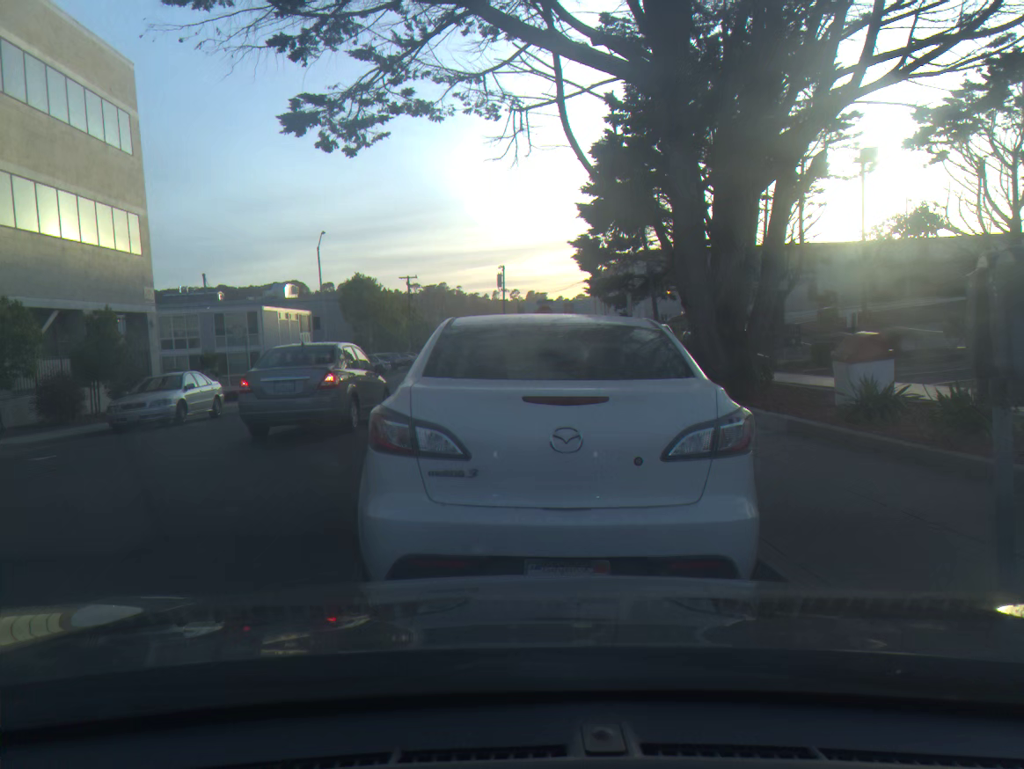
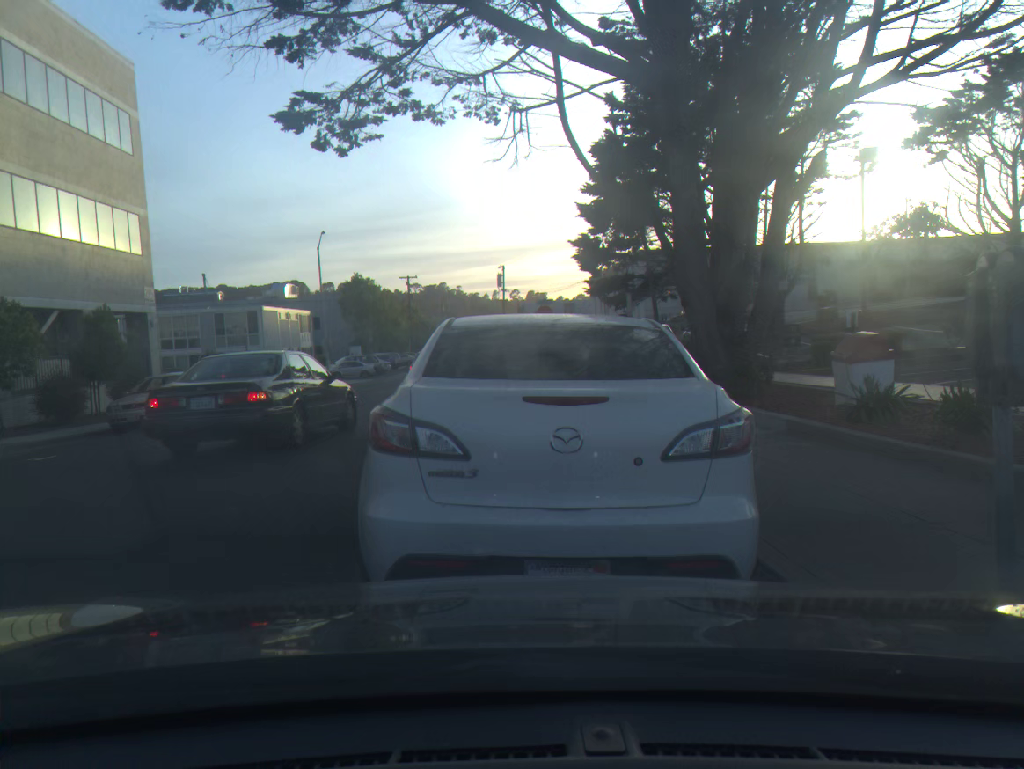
(0.0, 0.0) m; 0°
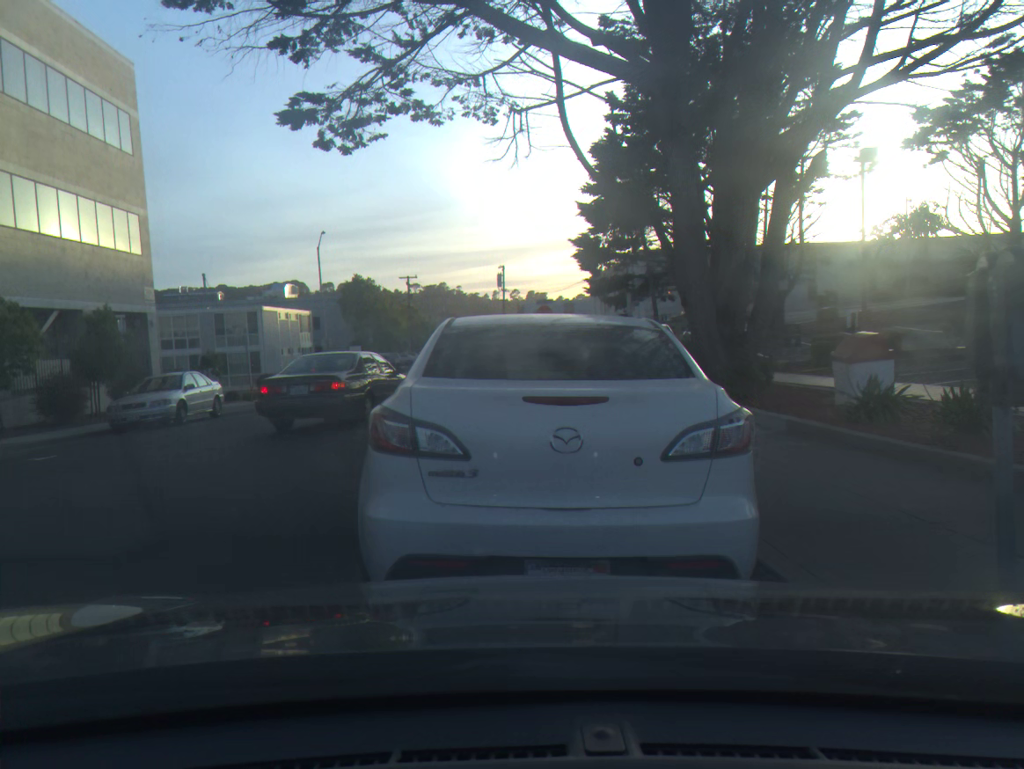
(0.0, 0.0) m; 0°
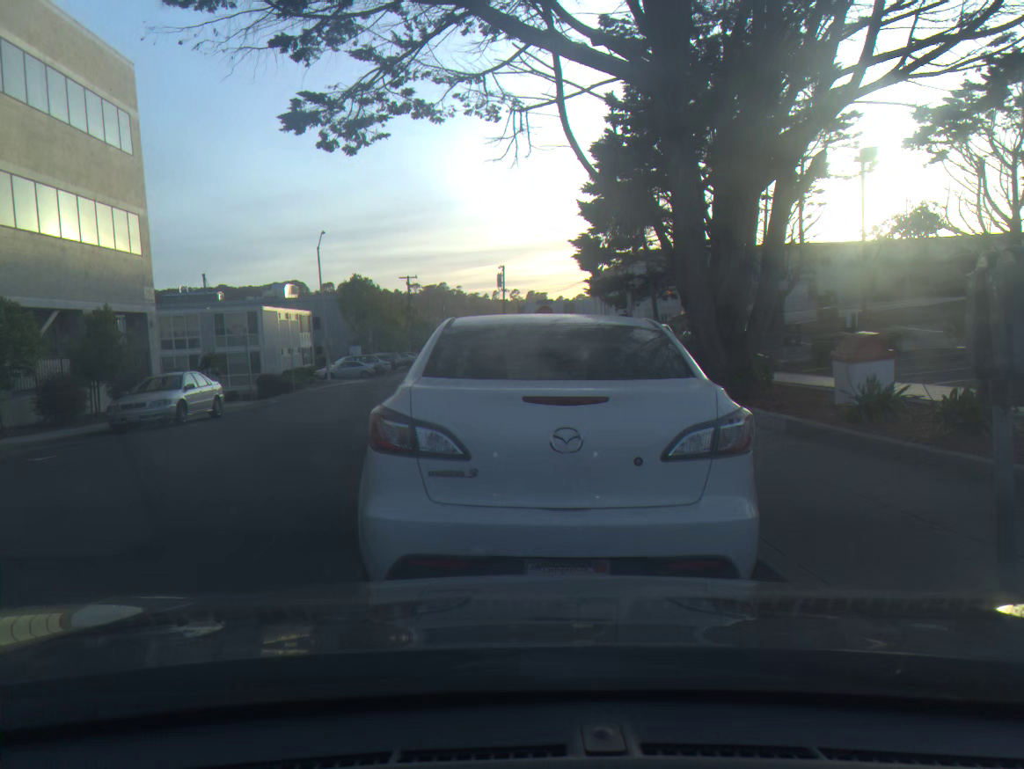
(0.0, 0.0) m; 0°
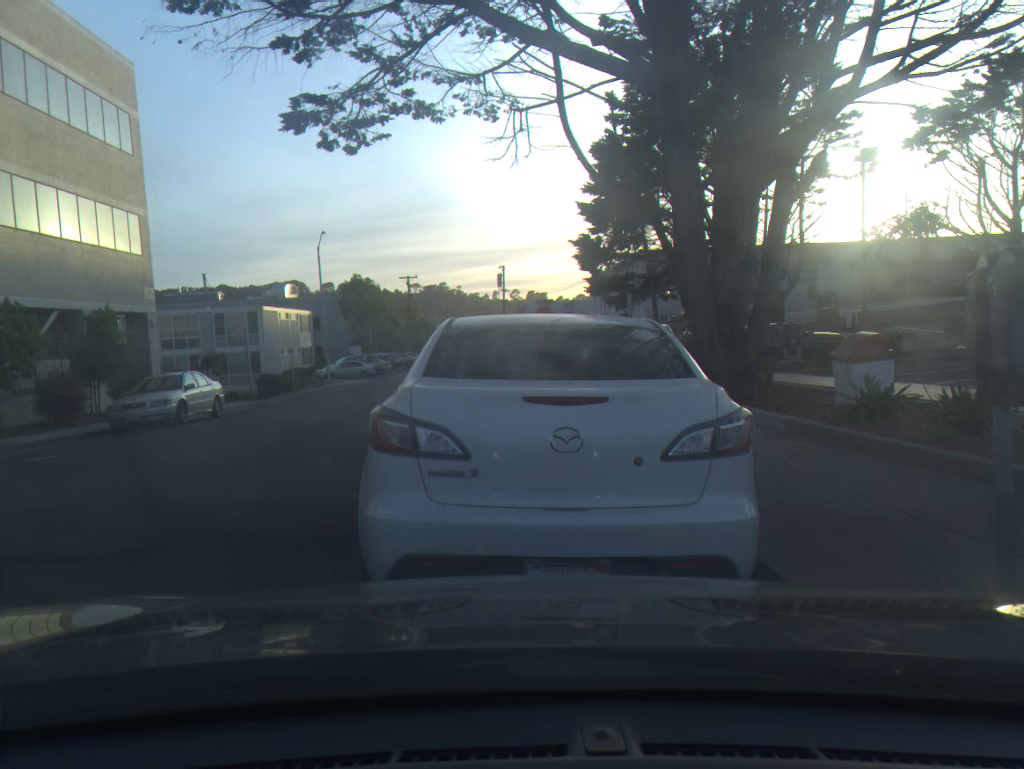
(0.0, 0.0) m; 0°
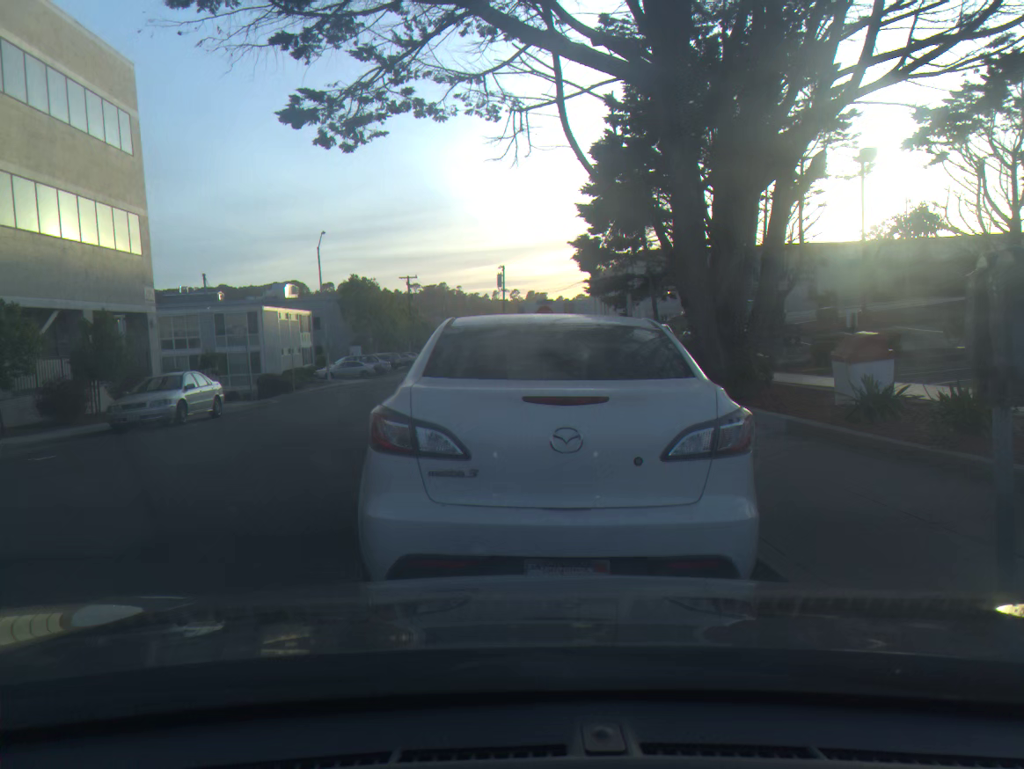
(0.0, 0.0) m; 0°
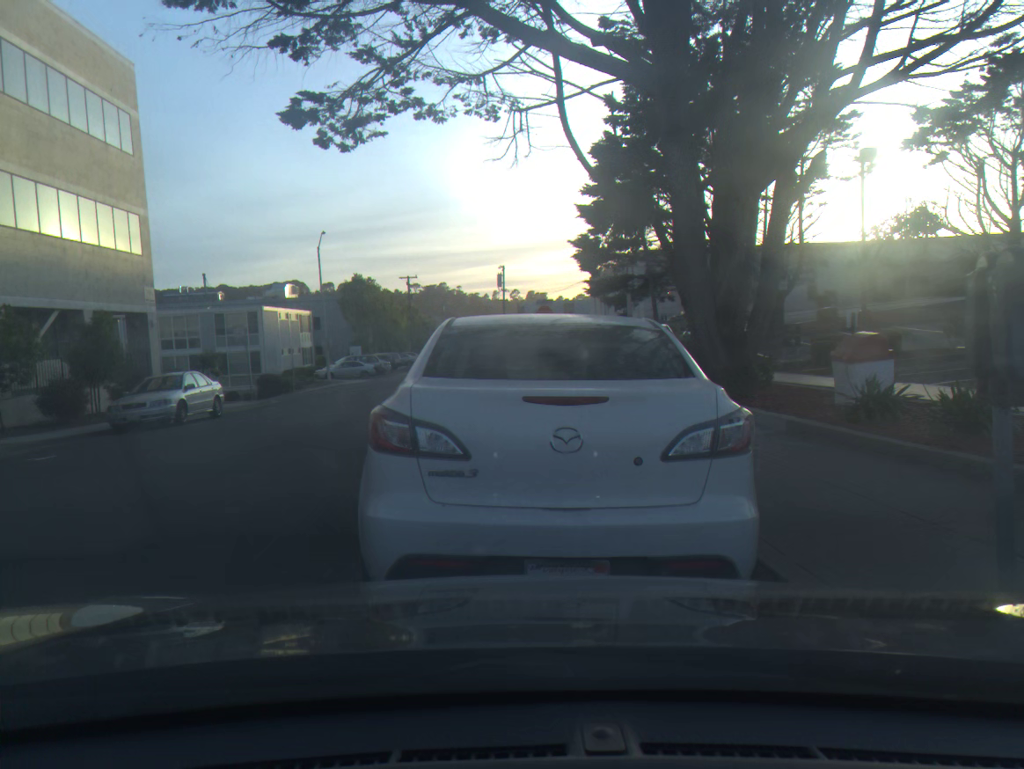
(0.0, 0.0) m; 0°
